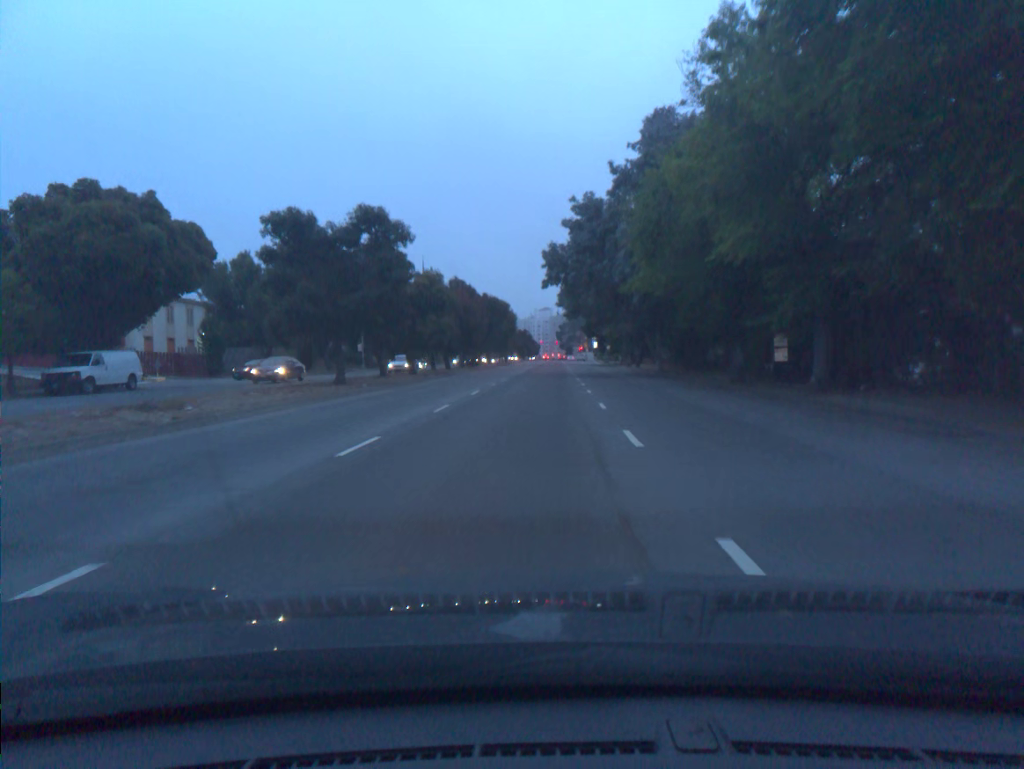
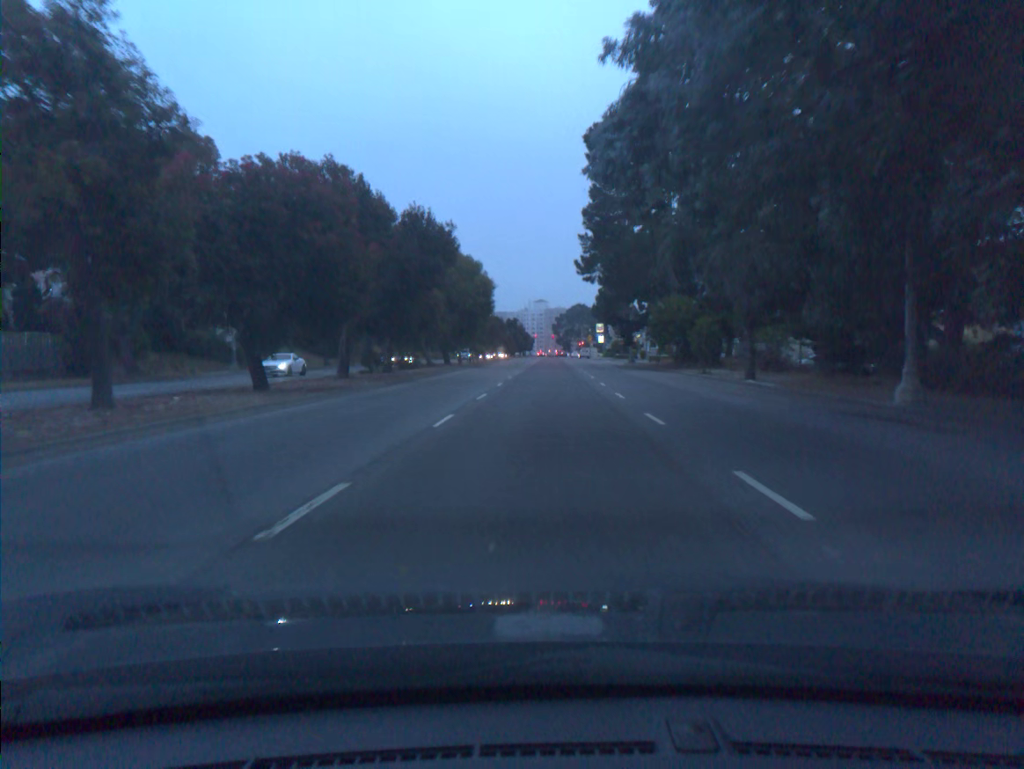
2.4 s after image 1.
(+0.3, +40.6) m; +1°
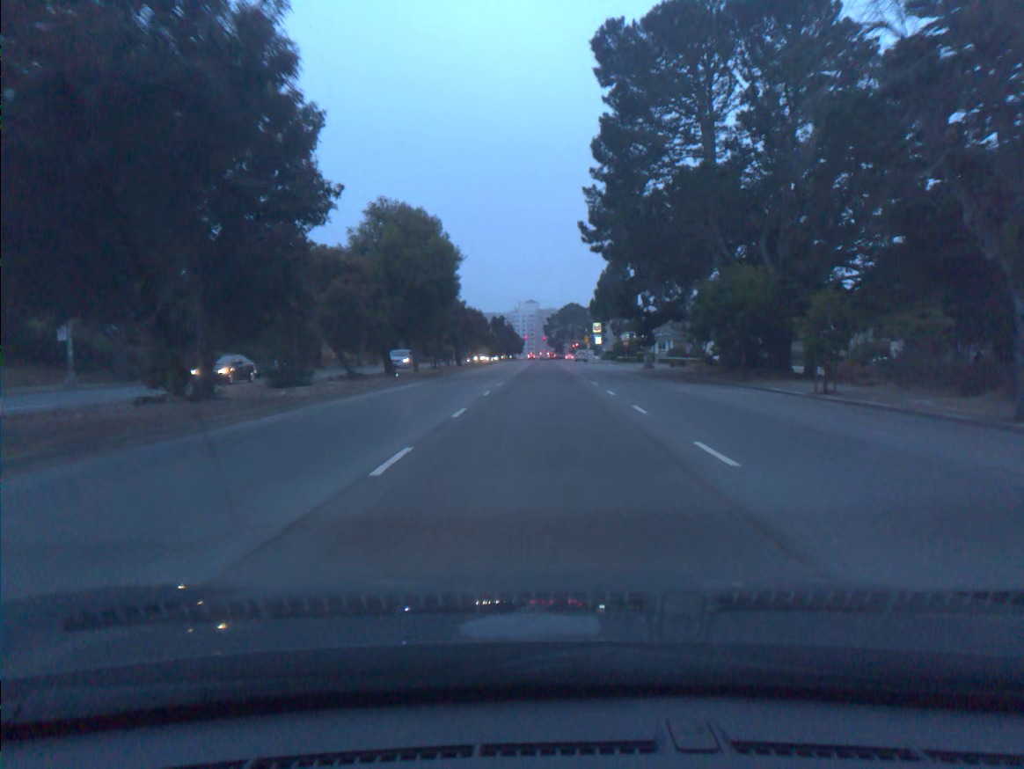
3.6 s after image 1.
(+0.1, +19.4) m; +1°
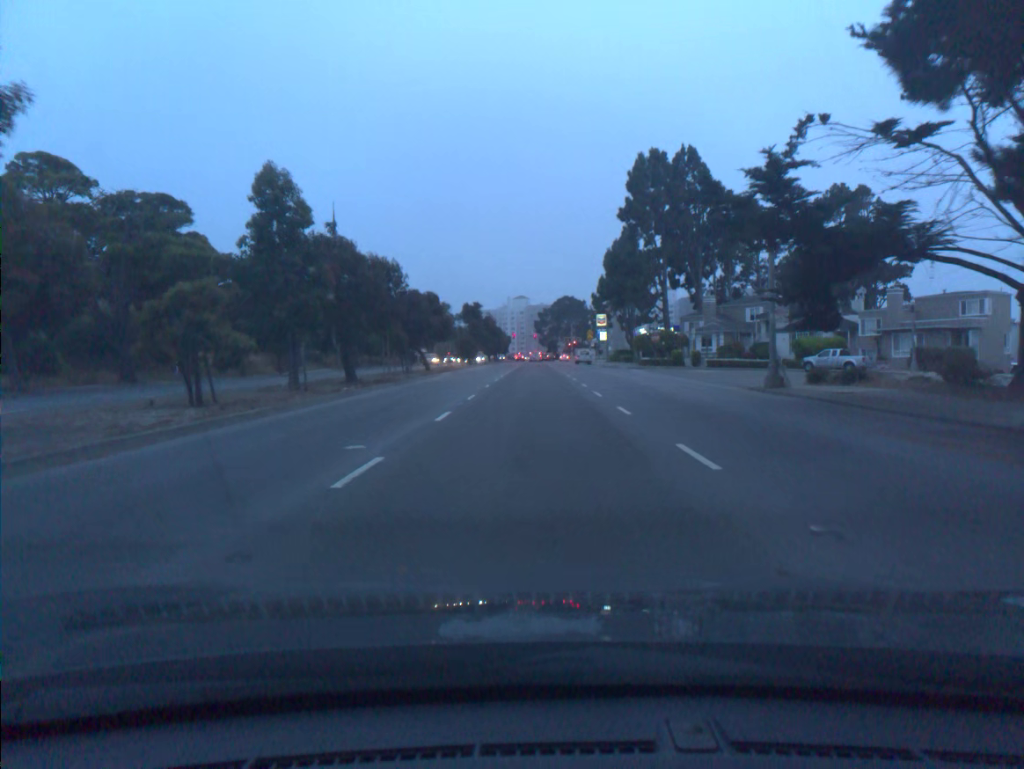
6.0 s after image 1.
(+0.3, +36.8) m; 0°
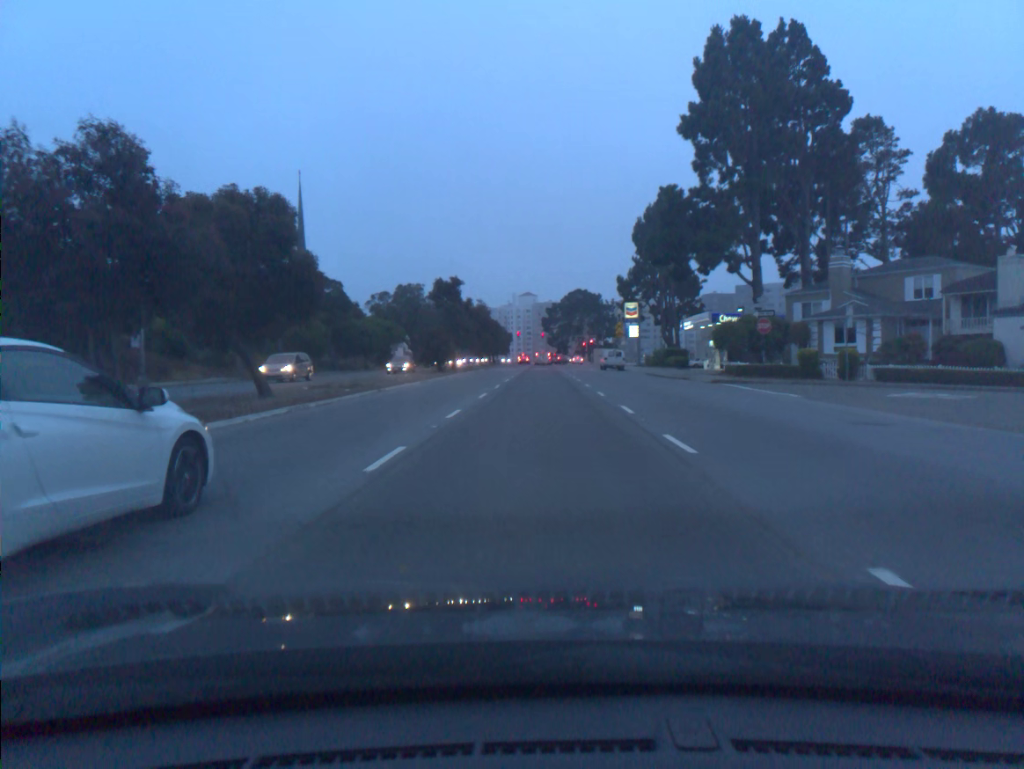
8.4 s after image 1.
(-0.2, +34.4) m; -1°
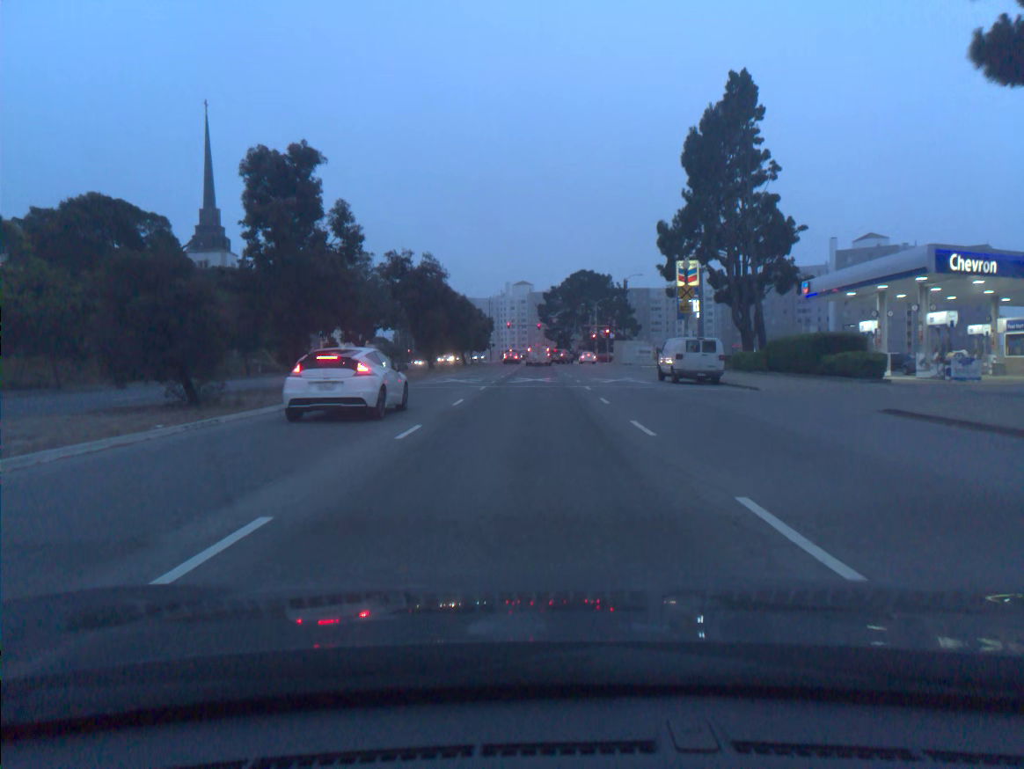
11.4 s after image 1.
(+0.4, +41.0) m; 0°
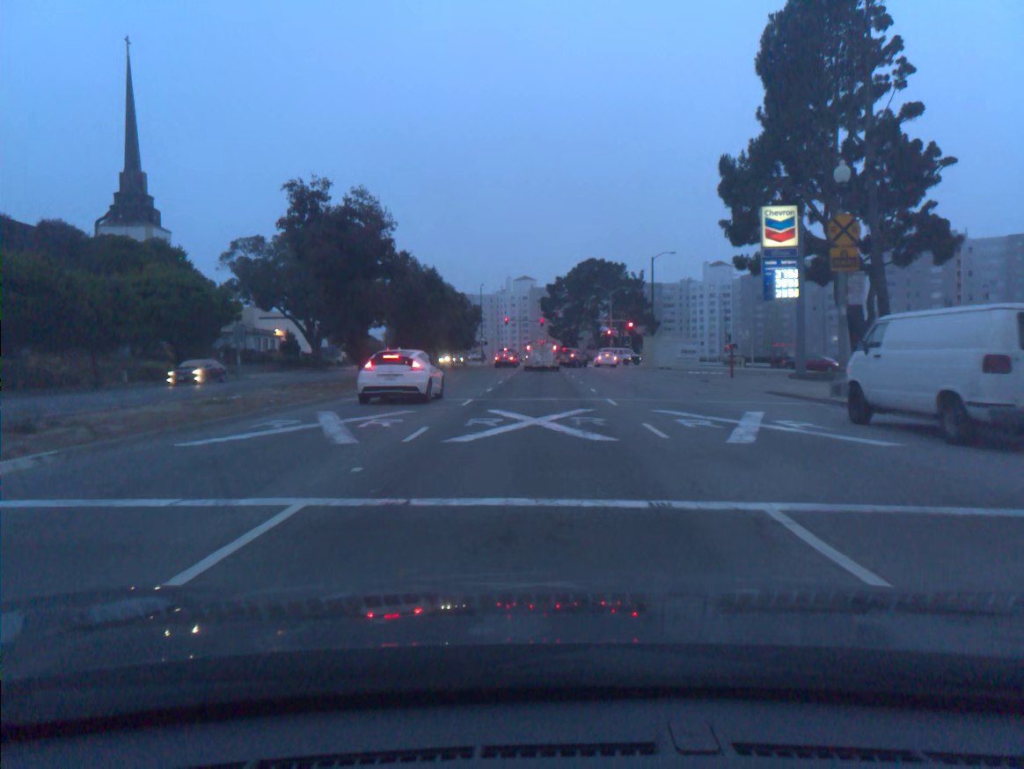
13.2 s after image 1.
(0.0, +22.2) m; 0°
